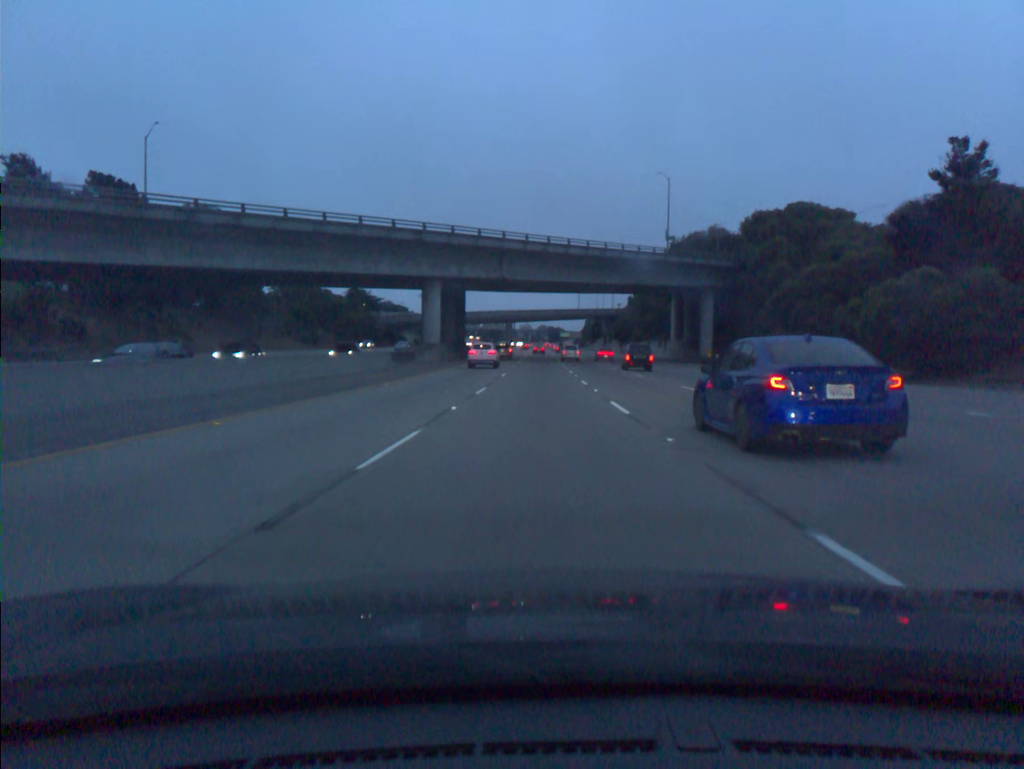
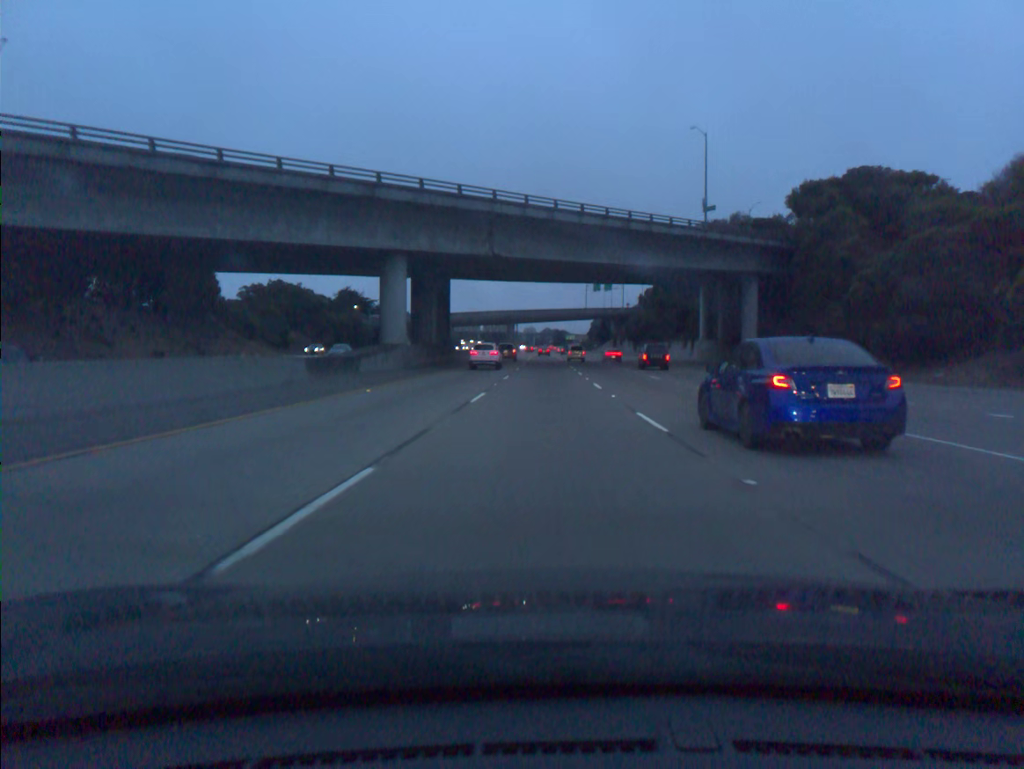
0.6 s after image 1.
(-0.1, +18.3) m; 0°
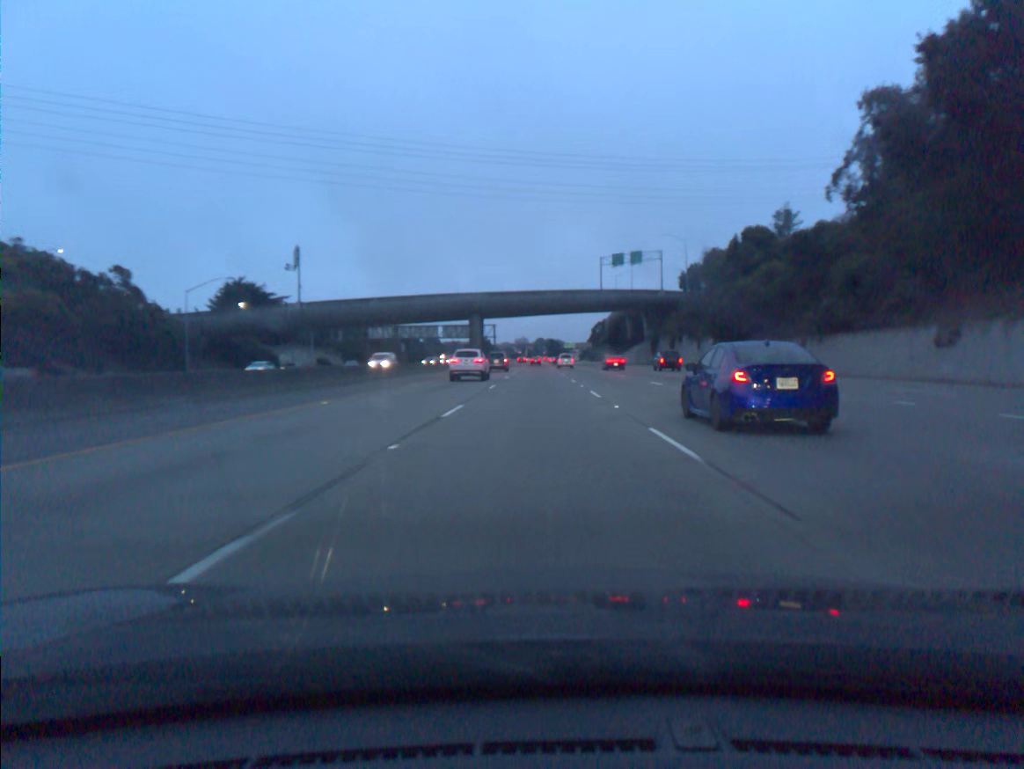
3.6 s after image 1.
(+0.8, +90.9) m; +1°
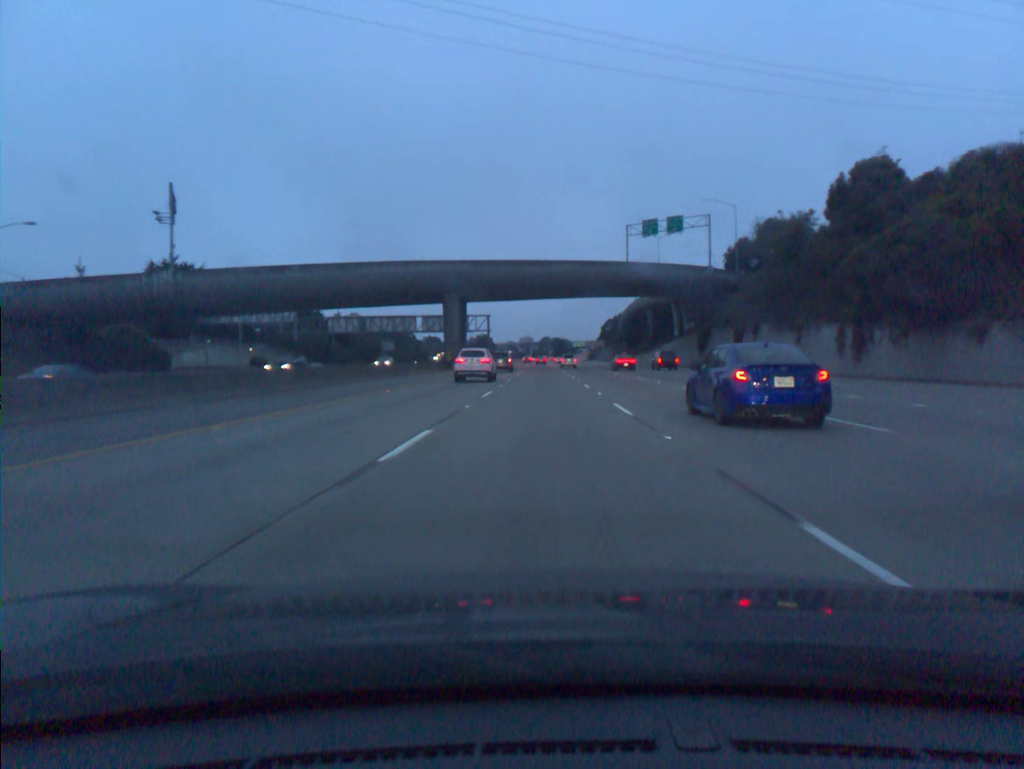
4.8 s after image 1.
(-0.1, +36.3) m; 0°
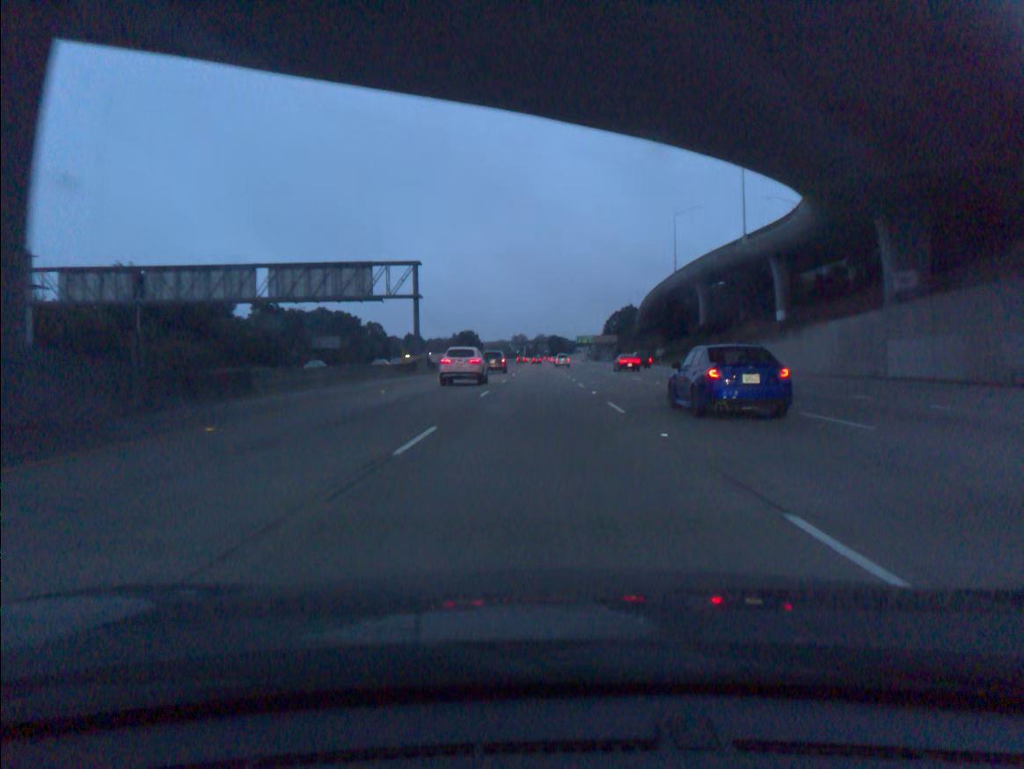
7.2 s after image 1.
(+0.2, +72.8) m; 0°
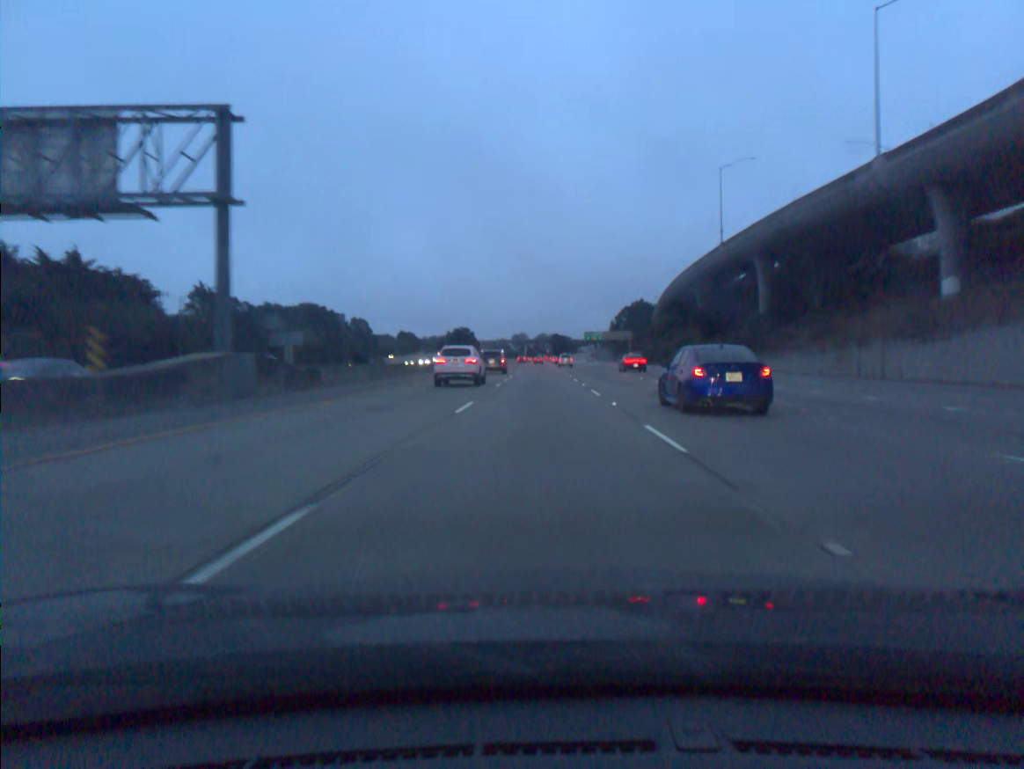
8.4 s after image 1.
(0.0, +36.5) m; 0°
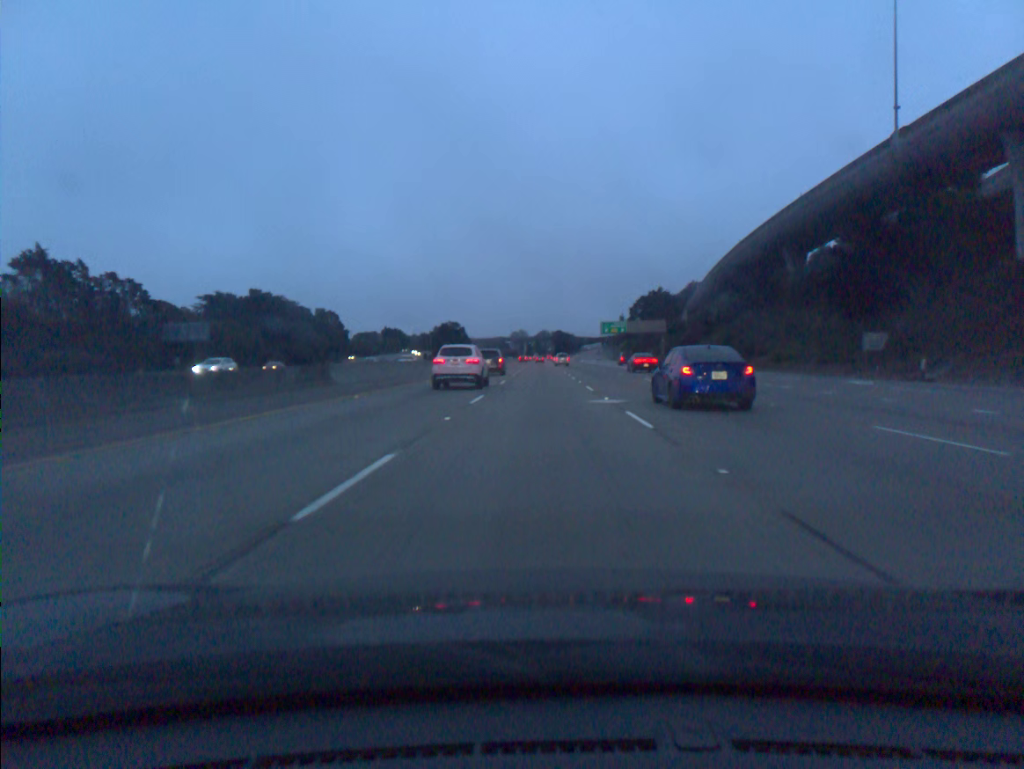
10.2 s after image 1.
(0.0, +54.9) m; 0°
